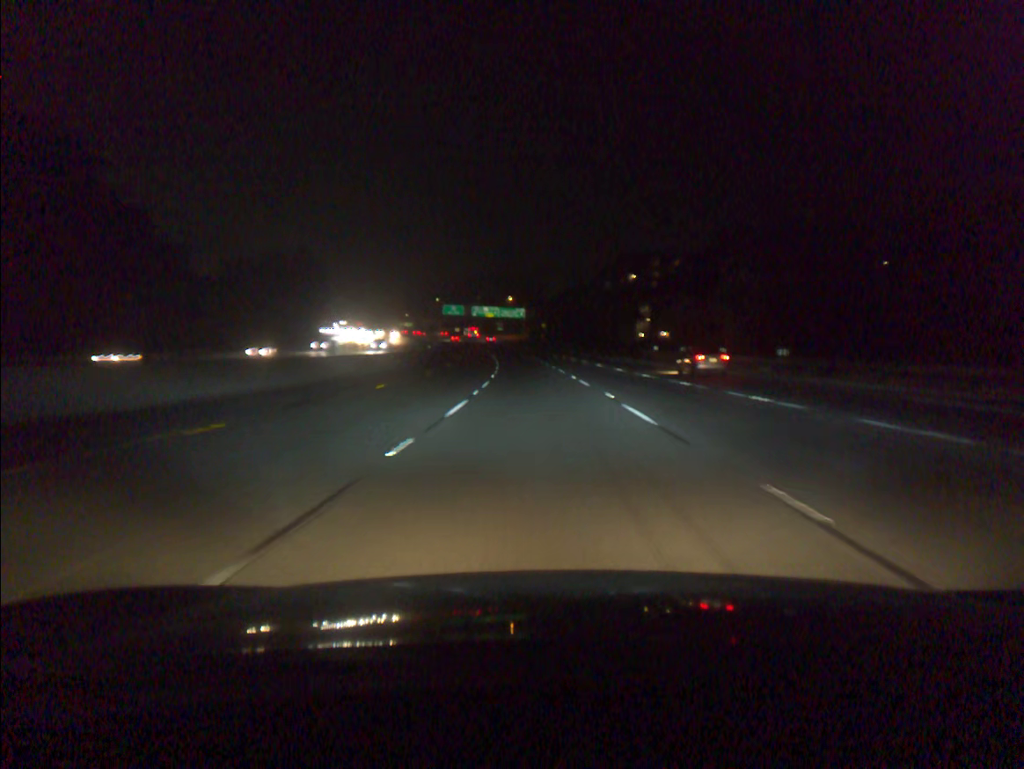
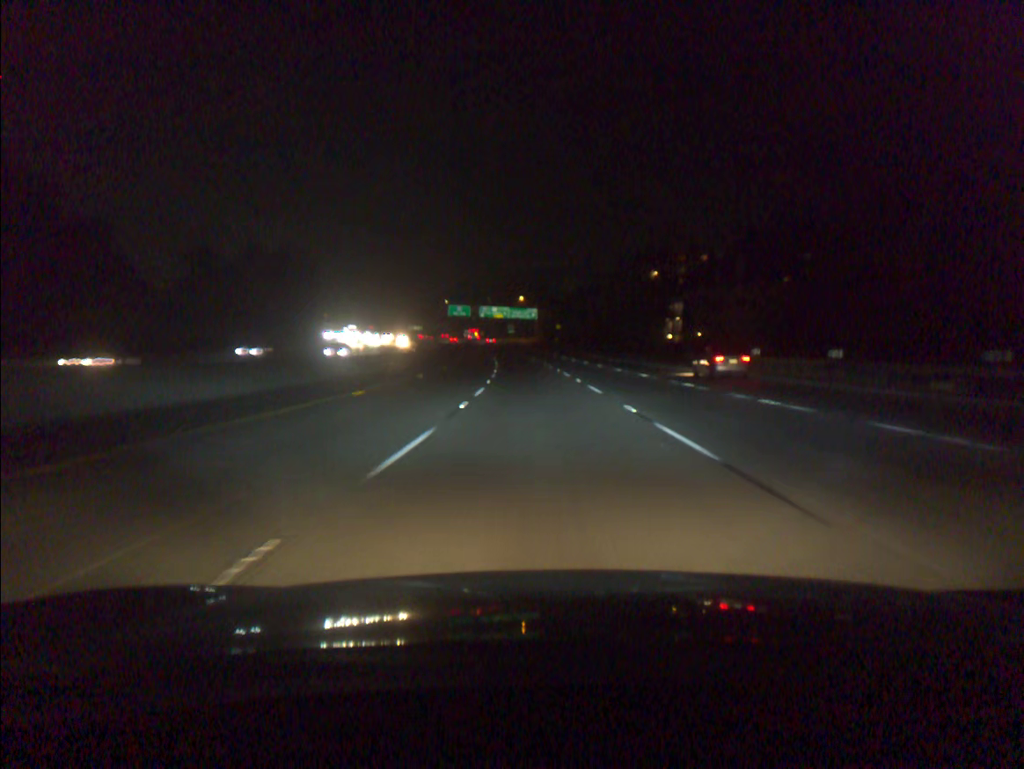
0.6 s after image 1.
(-0.2, +18.3) m; -1°
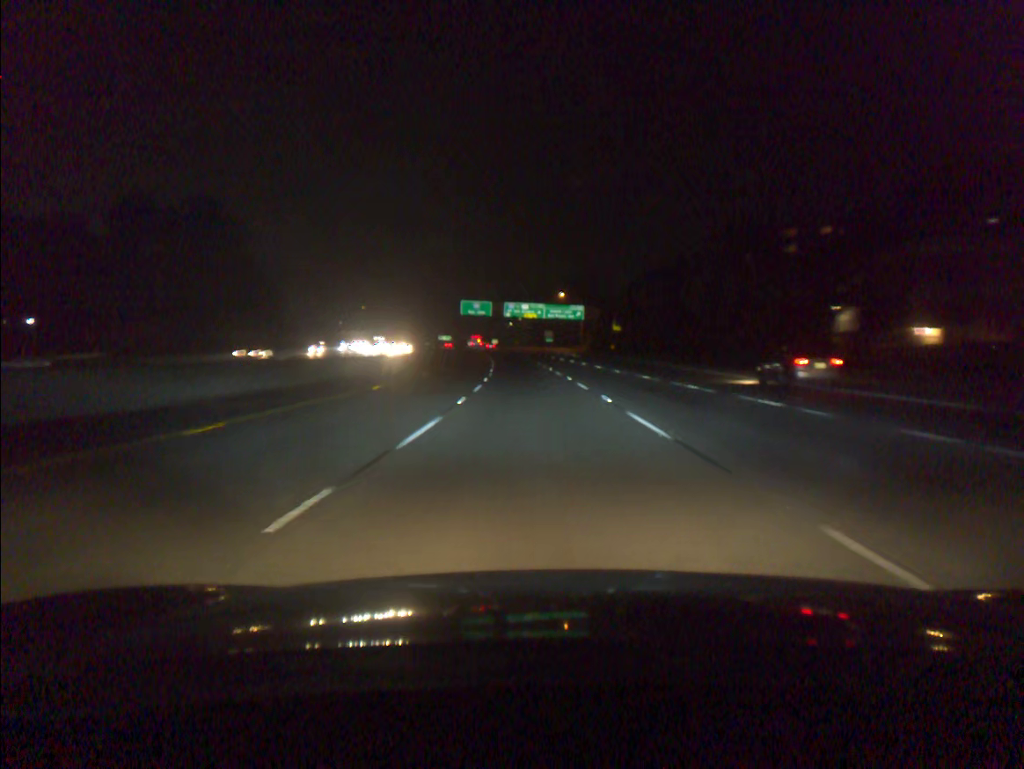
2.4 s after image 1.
(-1.4, +54.7) m; -3°
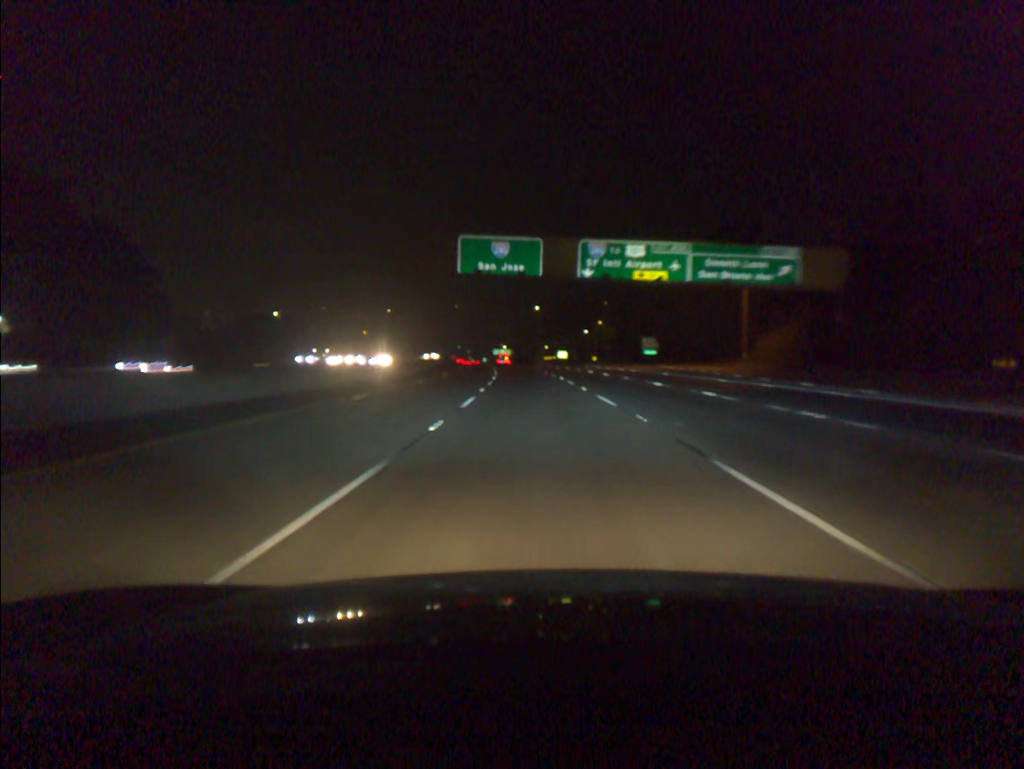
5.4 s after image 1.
(-4.5, +91.6) m; -5°
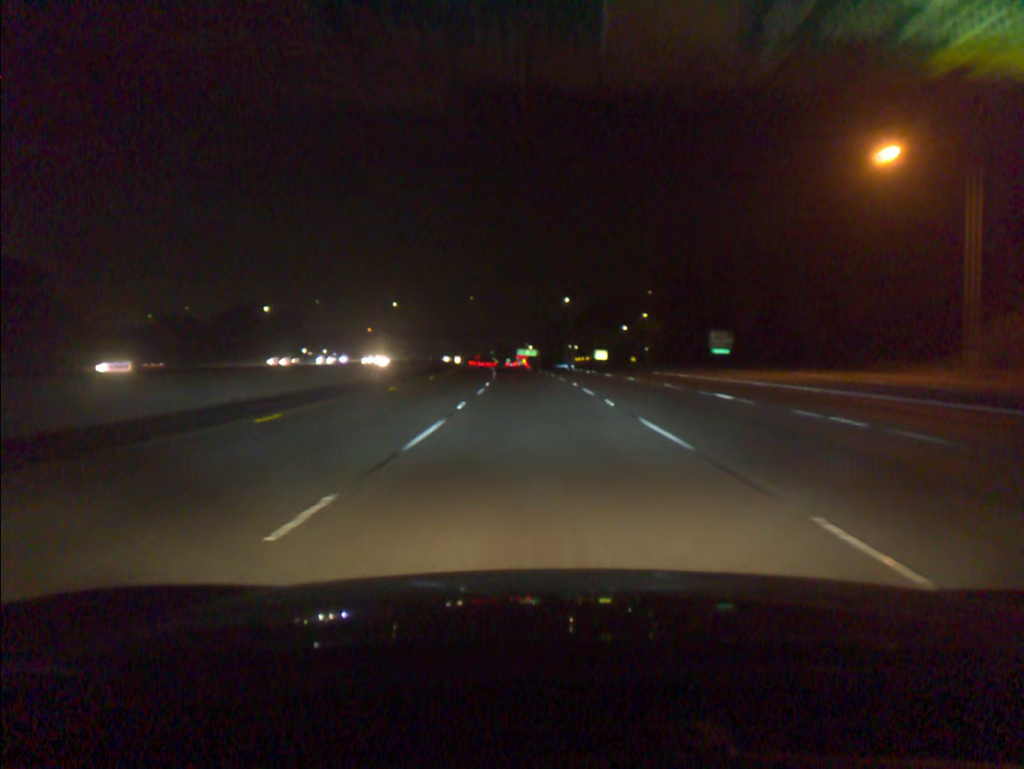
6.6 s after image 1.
(-0.6, +37.5) m; -2°
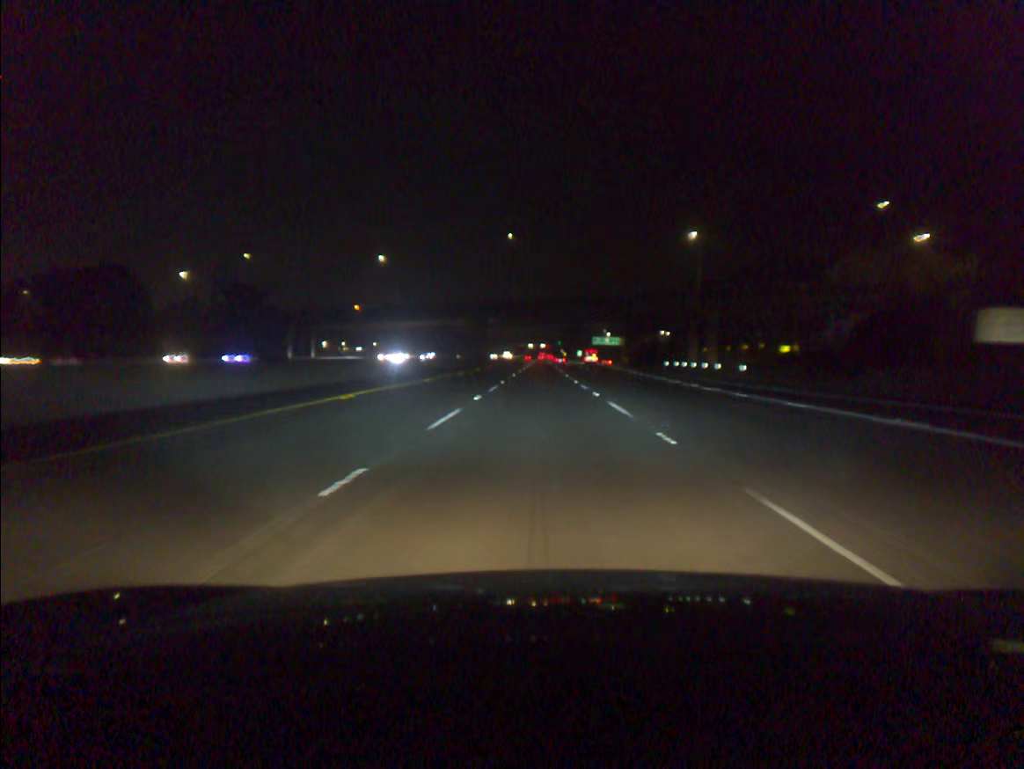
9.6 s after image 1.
(-4.4, +96.0) m; -5°
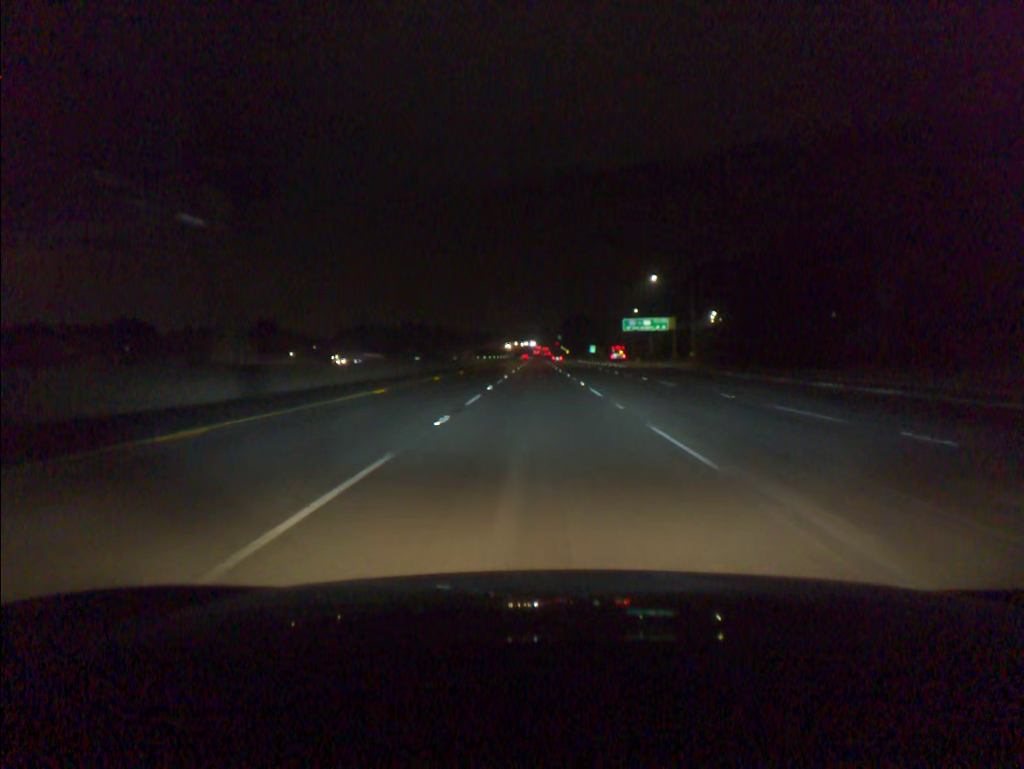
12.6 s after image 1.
(-0.1, +97.3) m; 0°
